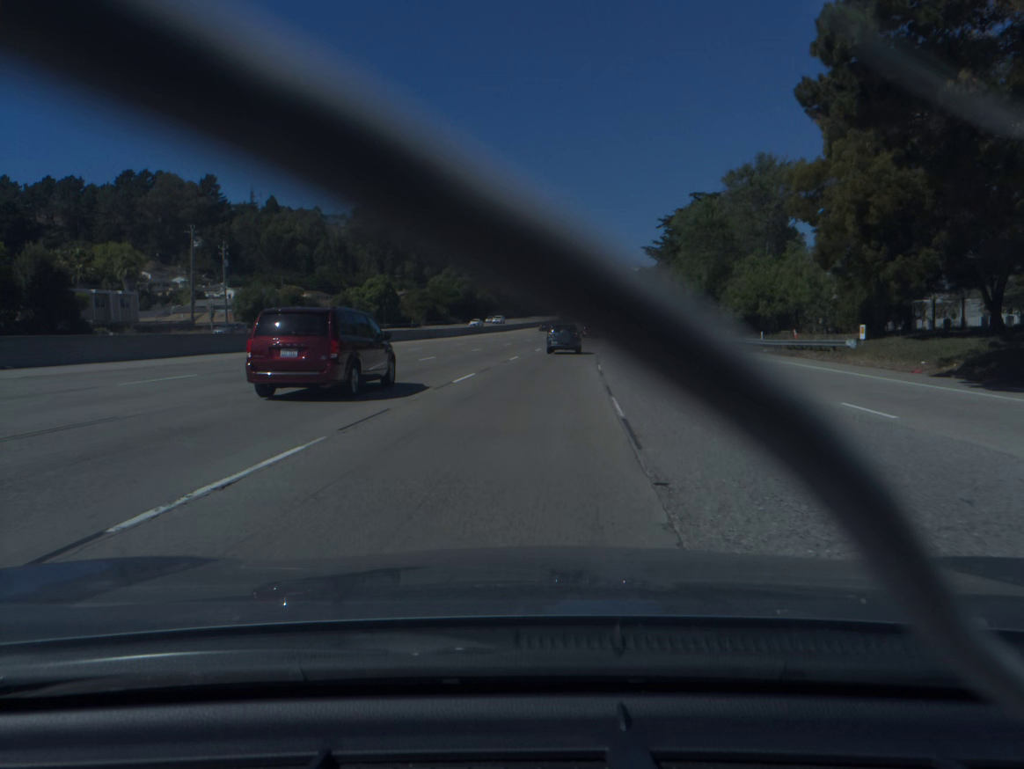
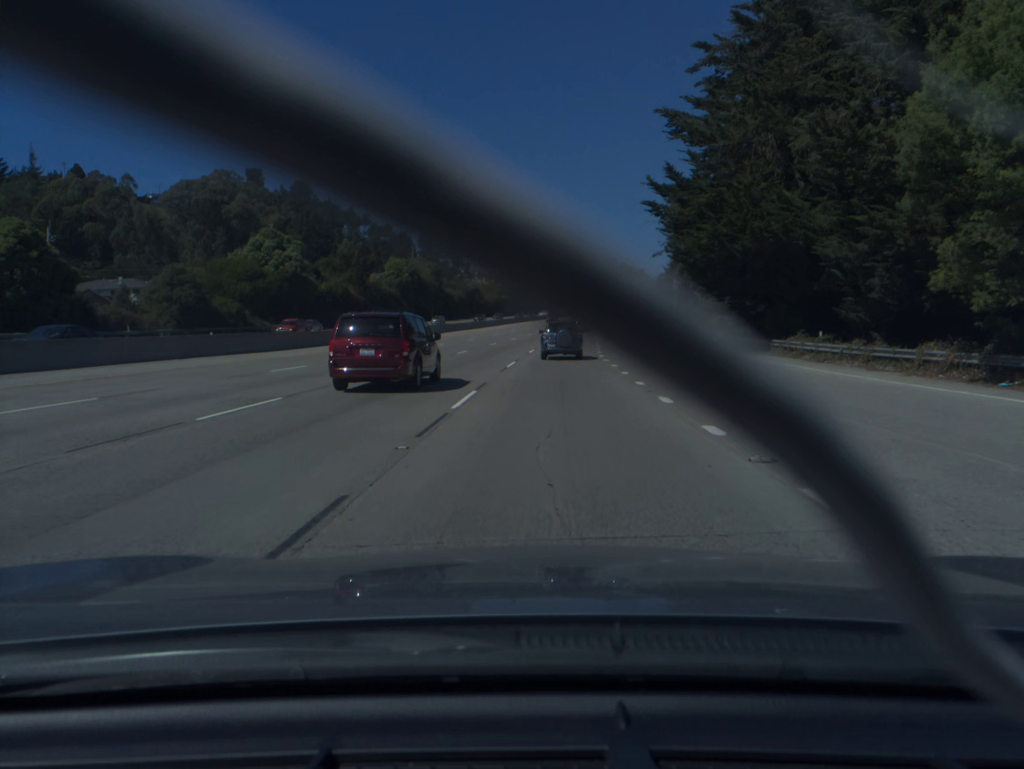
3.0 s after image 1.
(+5.0, +79.0) m; +6°
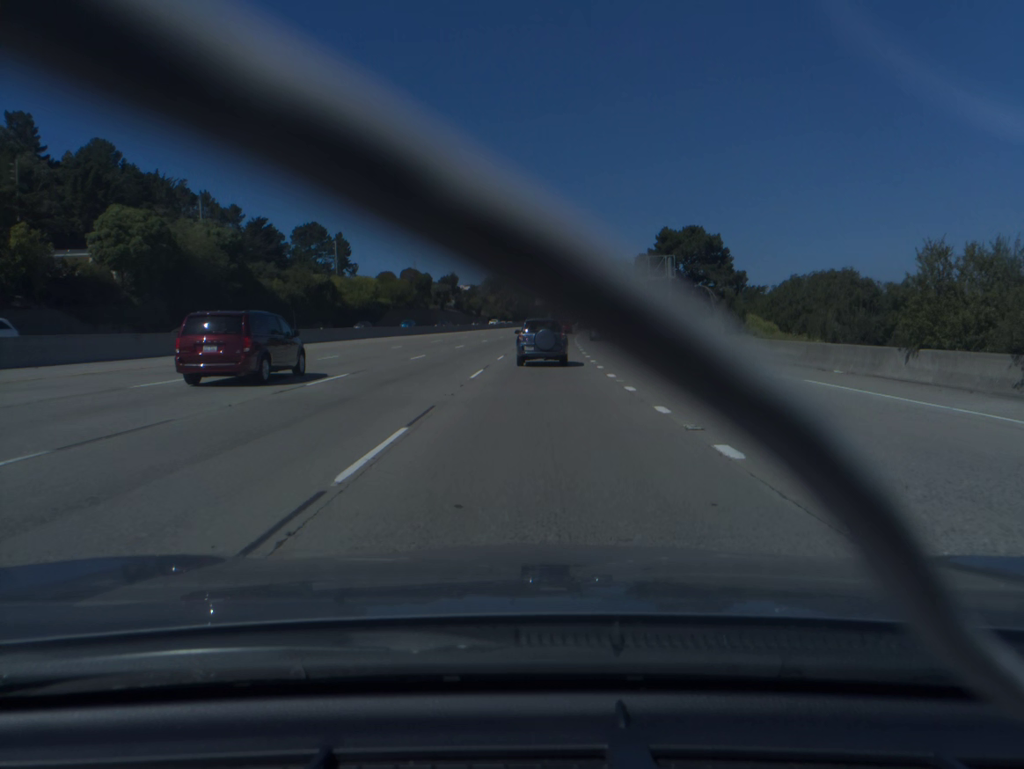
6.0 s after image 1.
(+4.2, +79.7) m; +6°
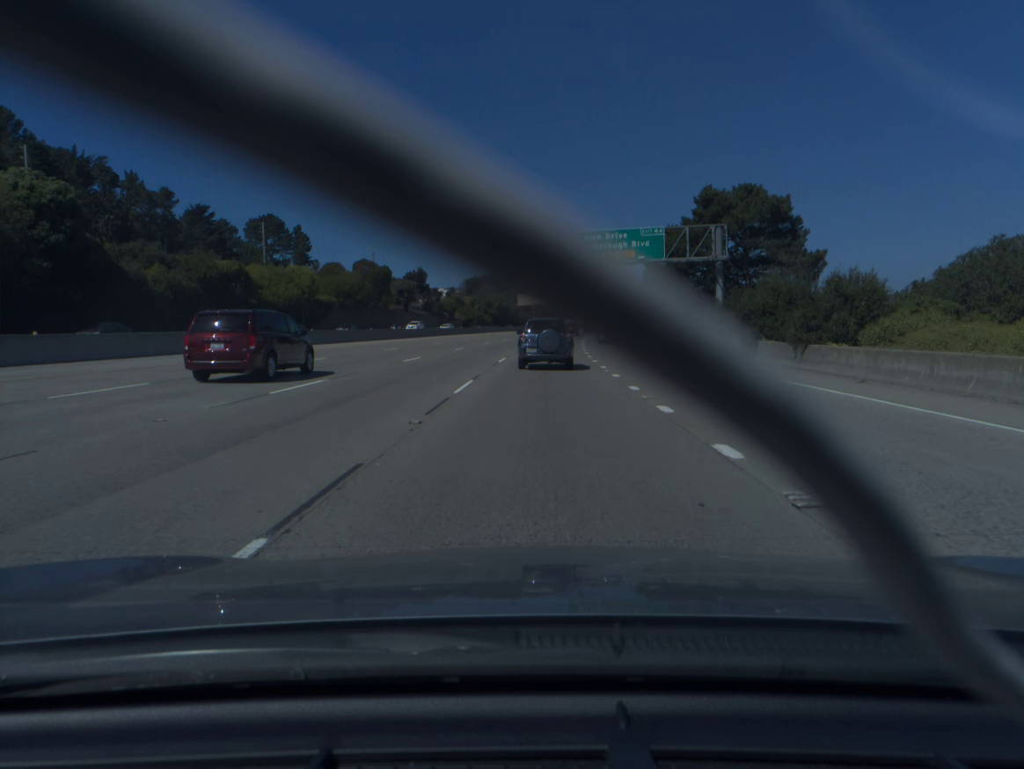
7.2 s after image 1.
(+0.3, +31.9) m; +1°
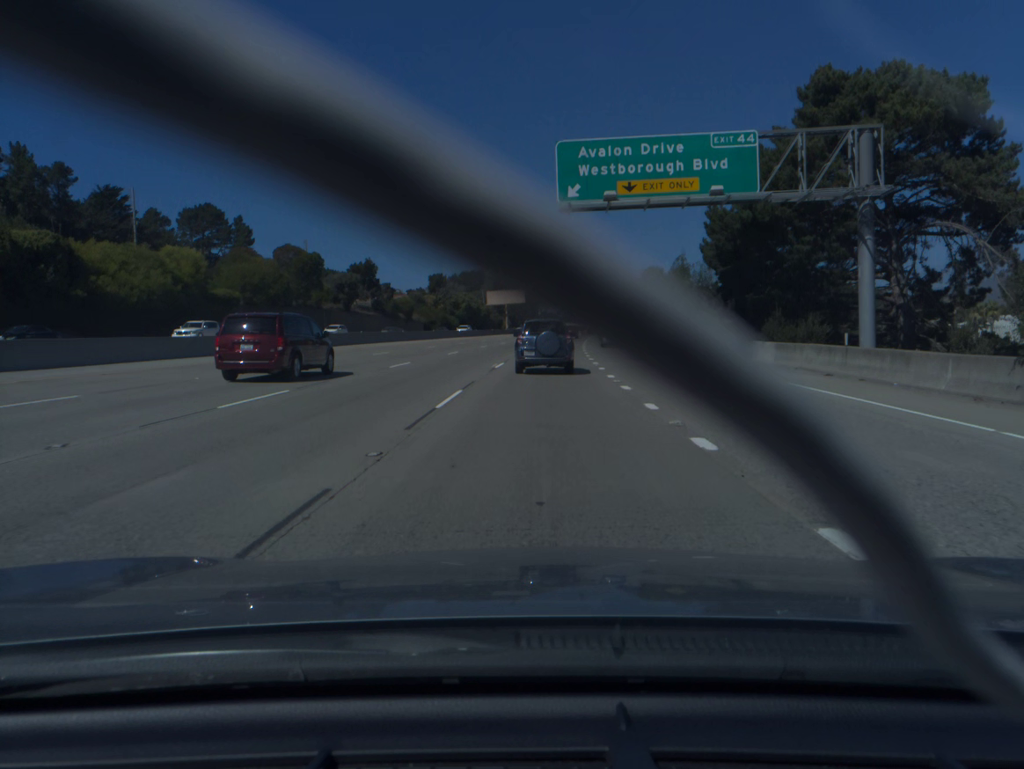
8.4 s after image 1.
(+0.5, +31.6) m; +2°
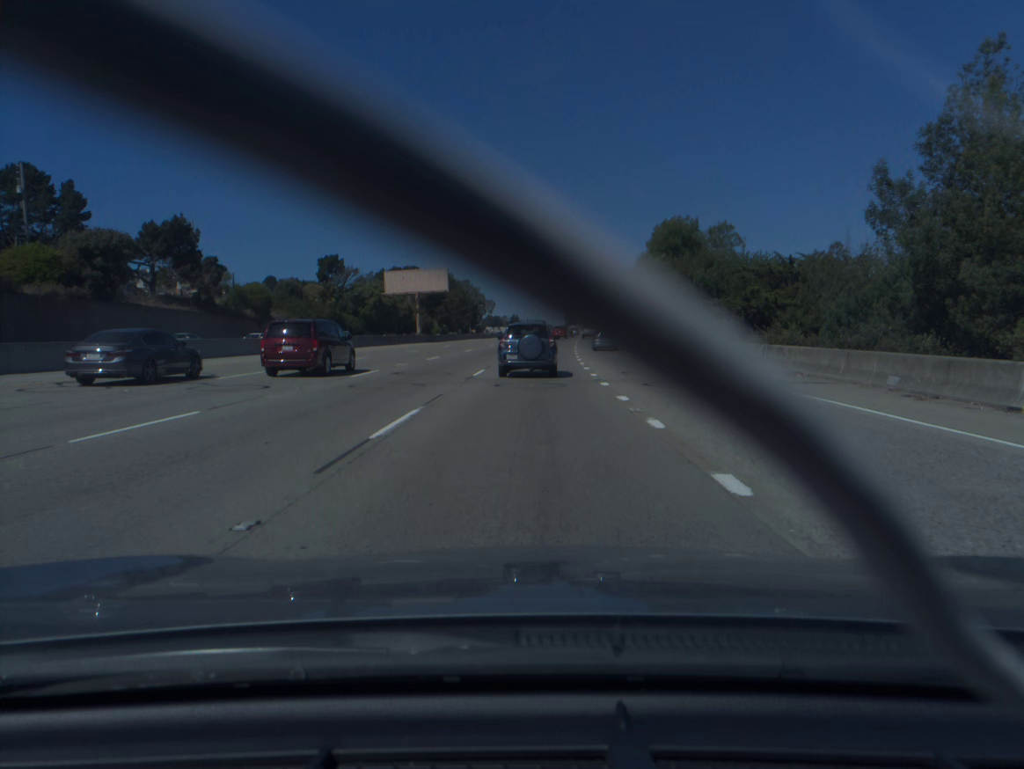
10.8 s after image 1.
(+2.2, +61.6) m; +4°
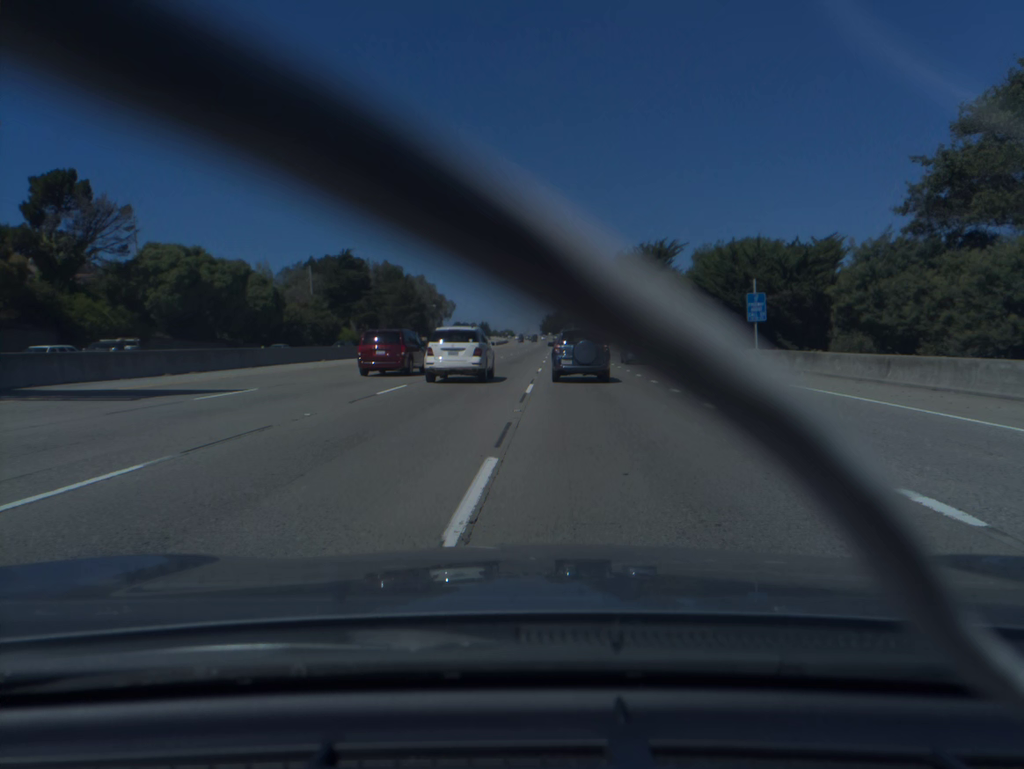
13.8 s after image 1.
(+1.3, +77.9) m; +2°
